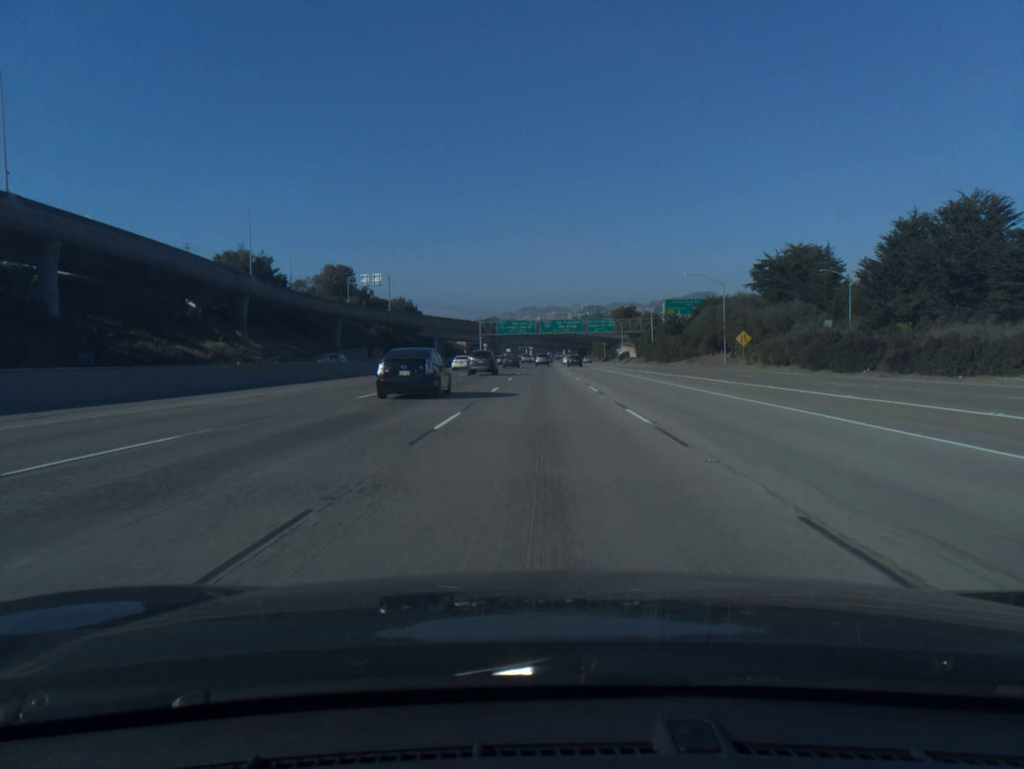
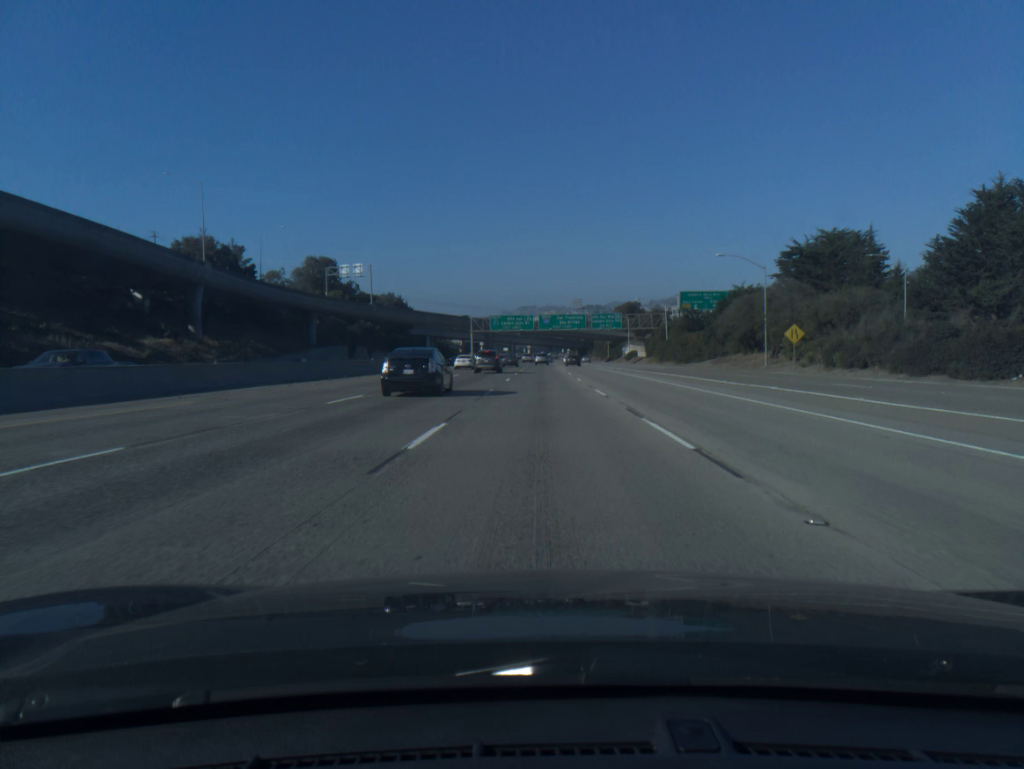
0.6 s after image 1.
(0.0, +17.0) m; 0°
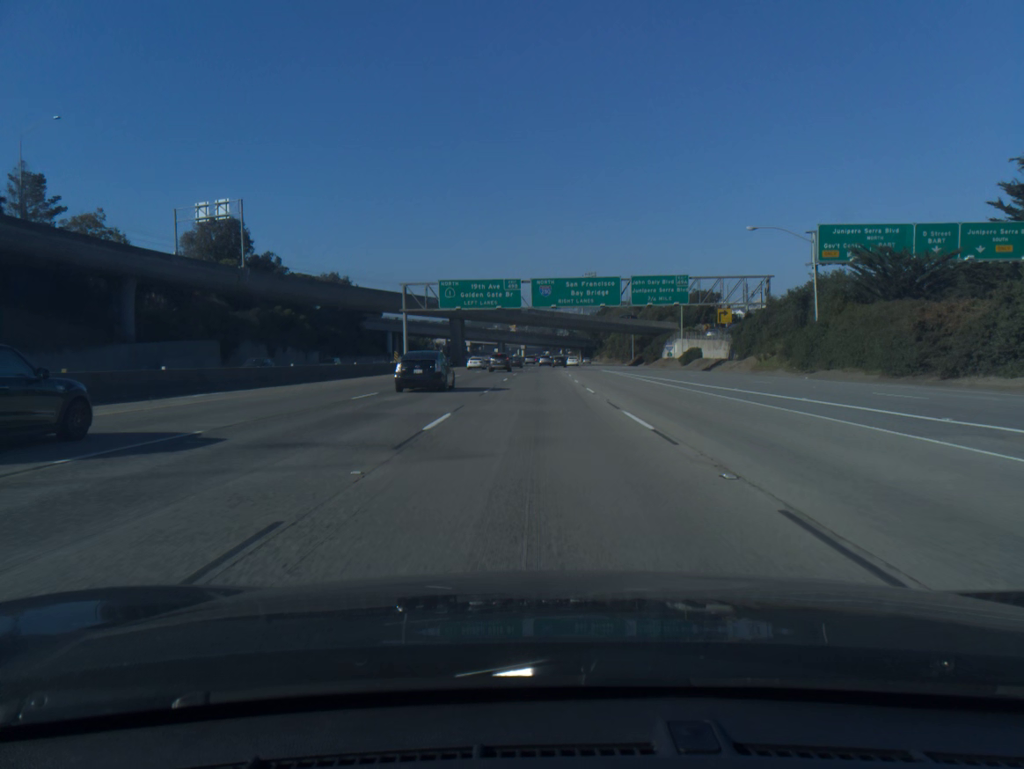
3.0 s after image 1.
(+0.3, +68.1) m; 0°
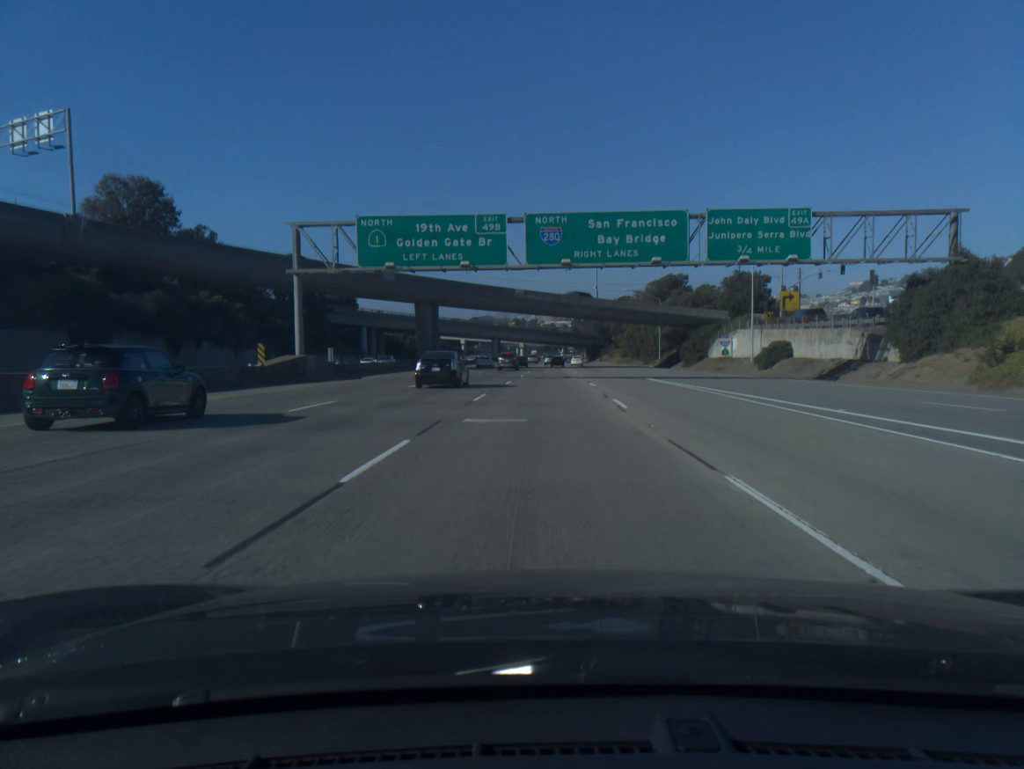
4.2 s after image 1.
(0.0, +34.0) m; 0°
